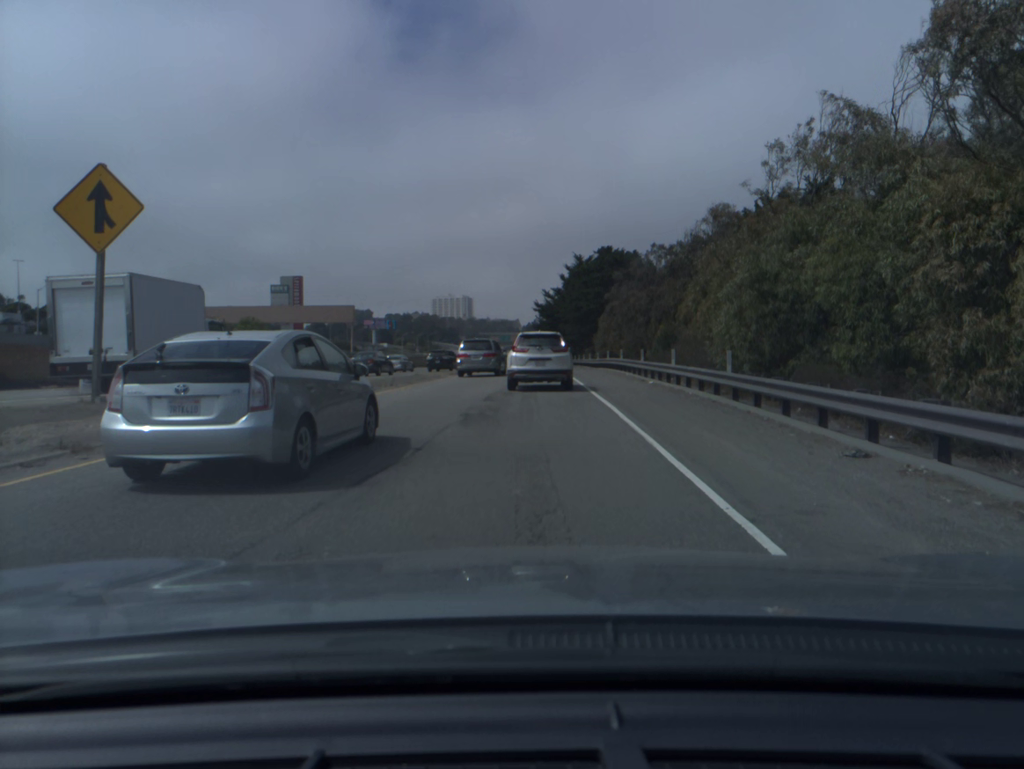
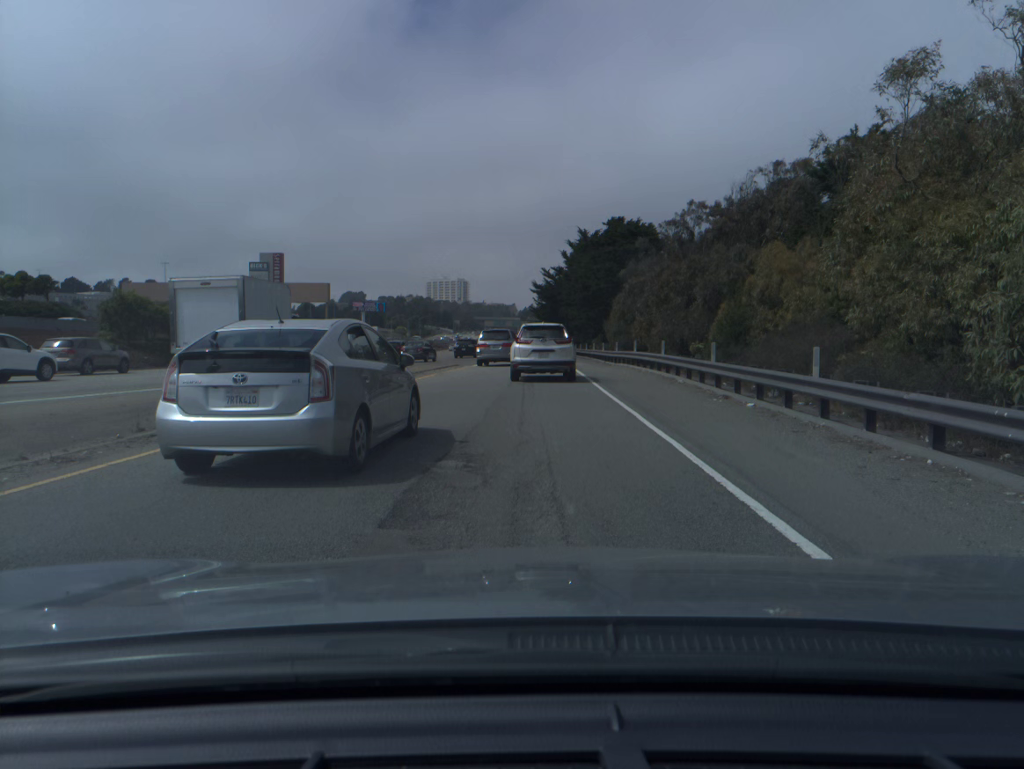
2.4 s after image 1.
(0.0, +12.8) m; 0°
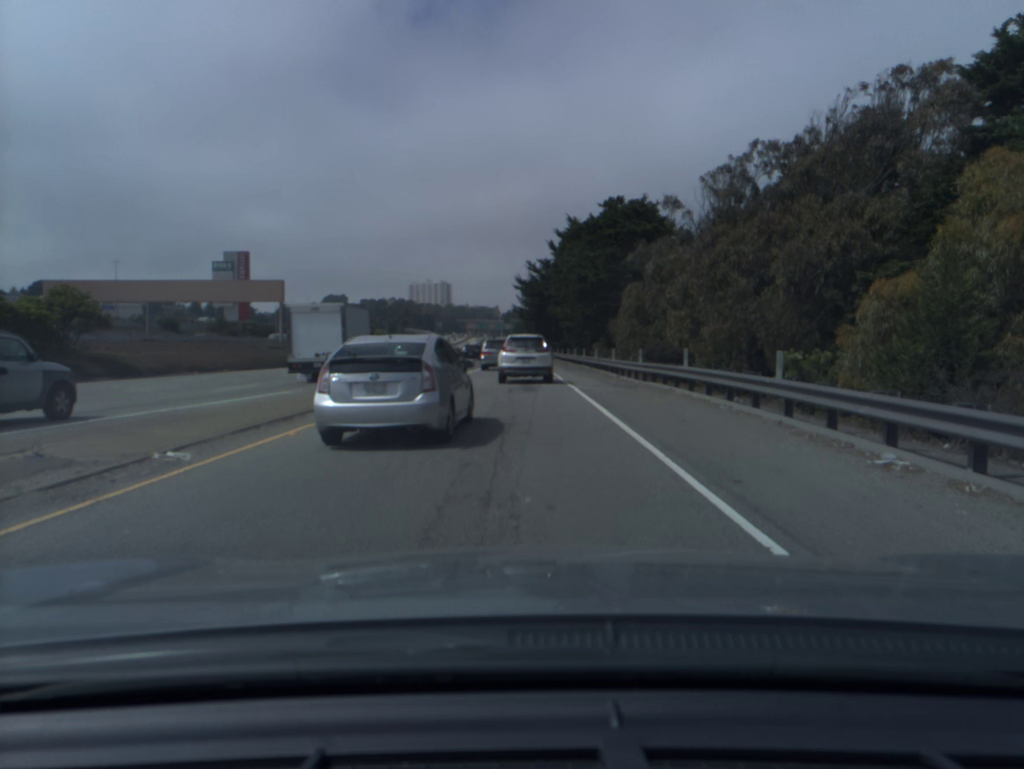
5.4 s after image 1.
(+0.3, +14.7) m; +1°
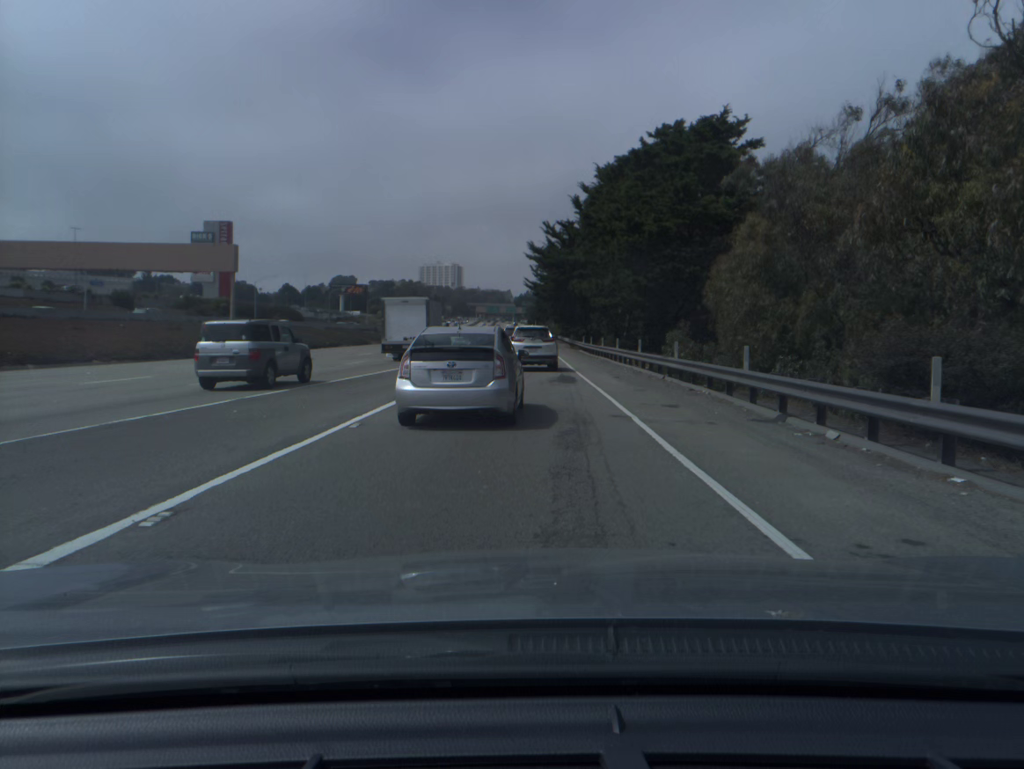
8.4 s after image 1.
(-0.1, +20.1) m; -1°
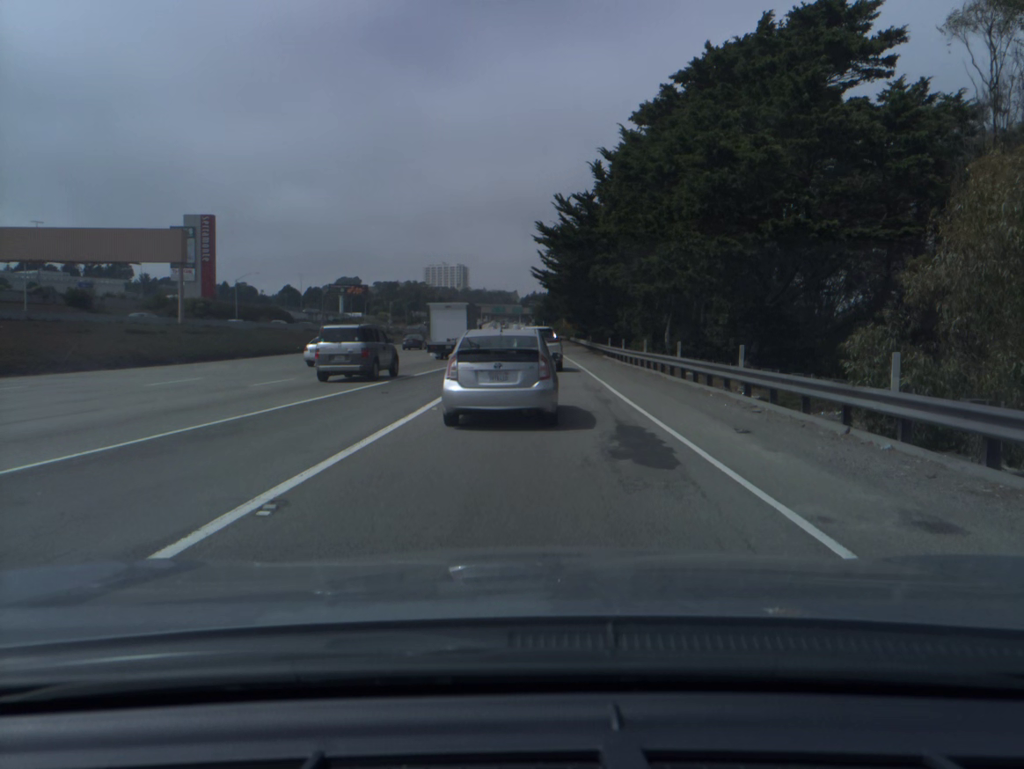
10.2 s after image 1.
(0.0, +13.8) m; 0°
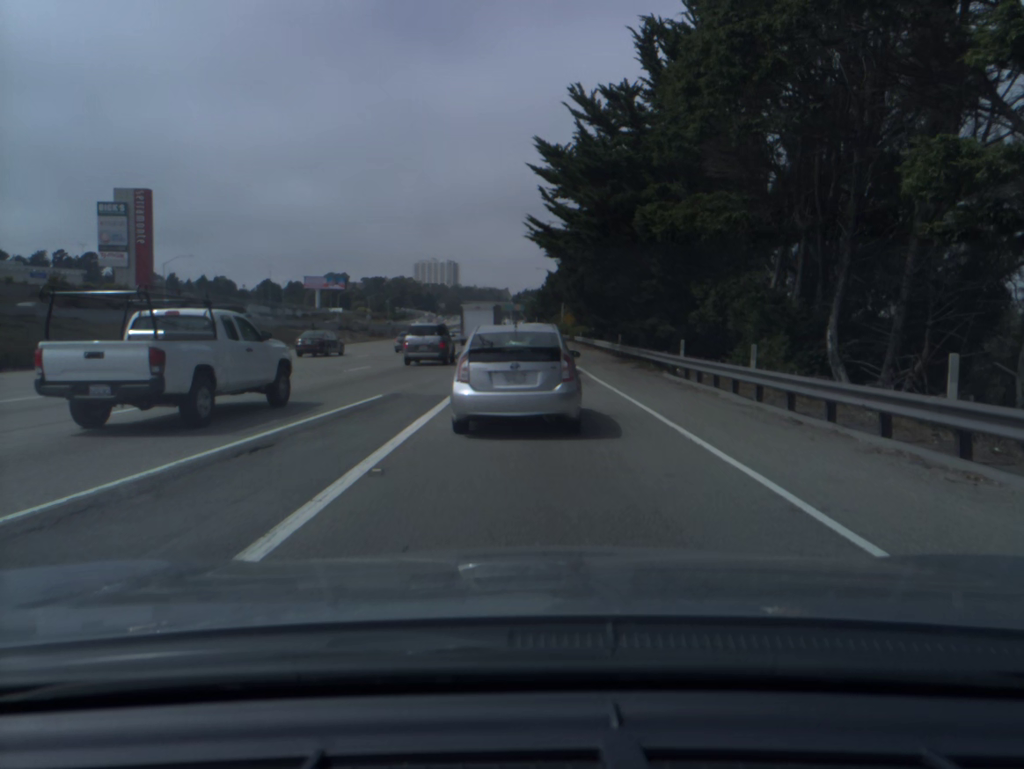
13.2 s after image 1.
(+0.1, +24.3) m; +1°
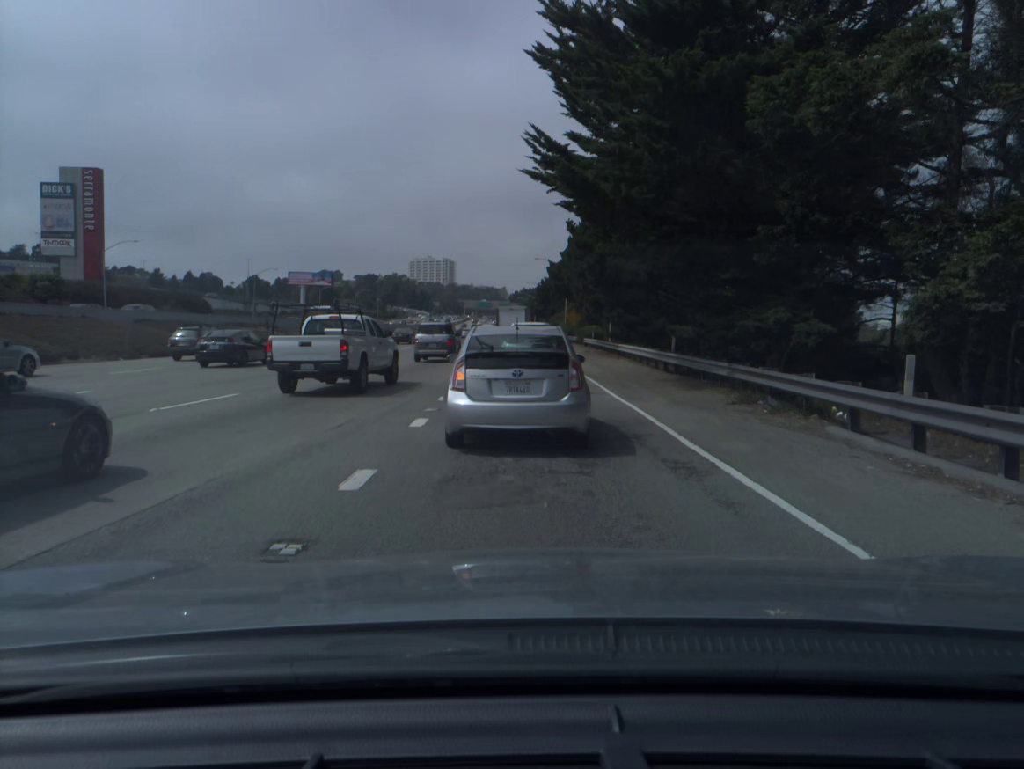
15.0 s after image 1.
(0.0, +14.3) m; 0°
